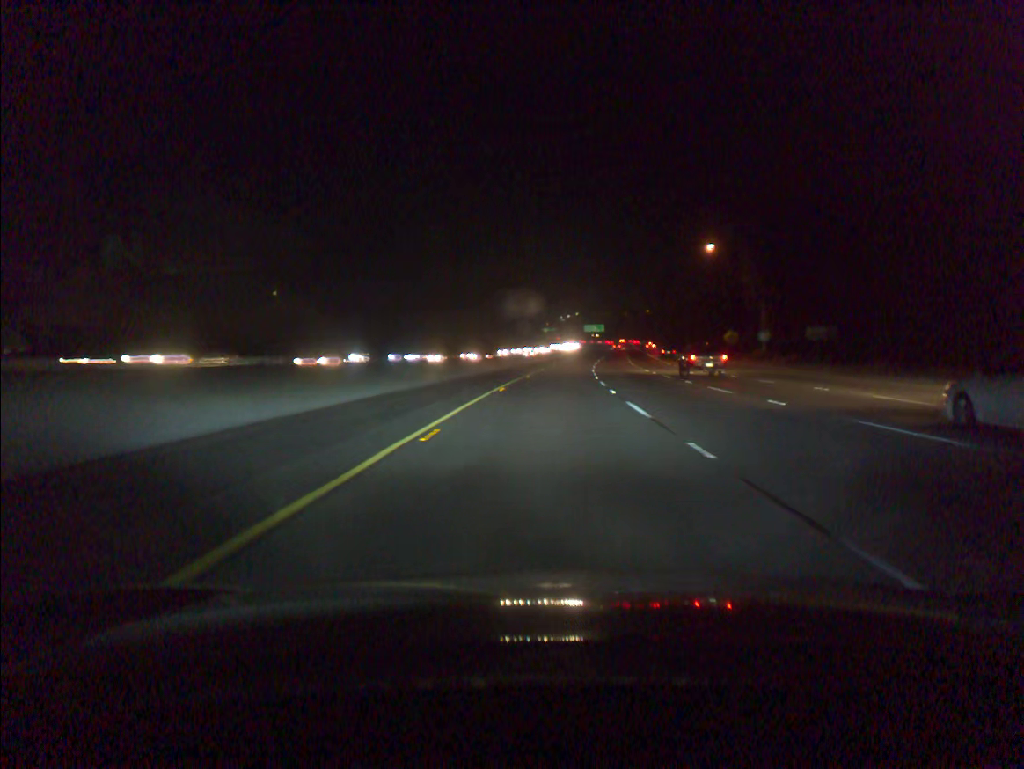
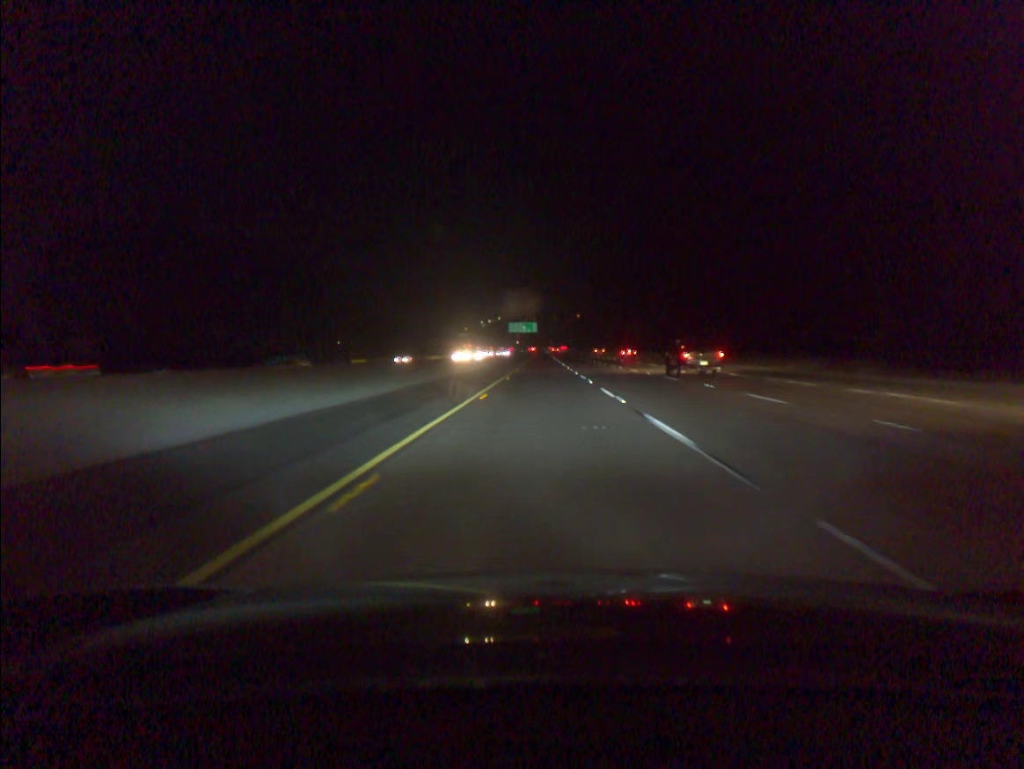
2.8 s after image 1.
(+4.8, +92.0) m; +6°
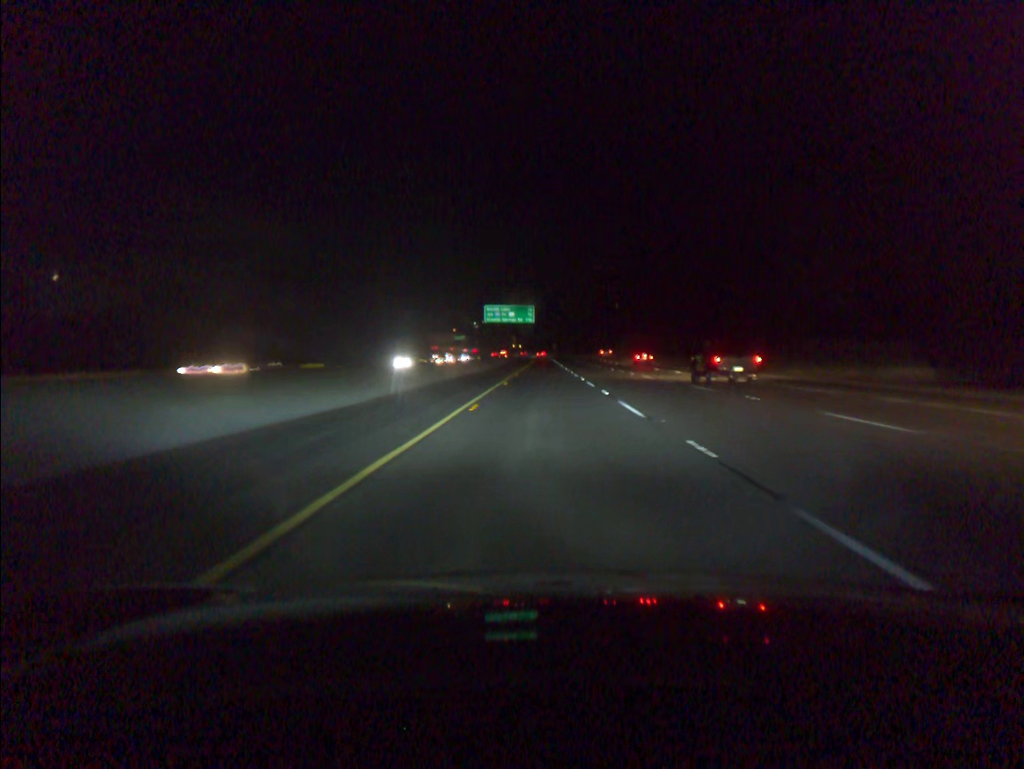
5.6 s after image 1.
(+0.3, +91.5) m; 0°
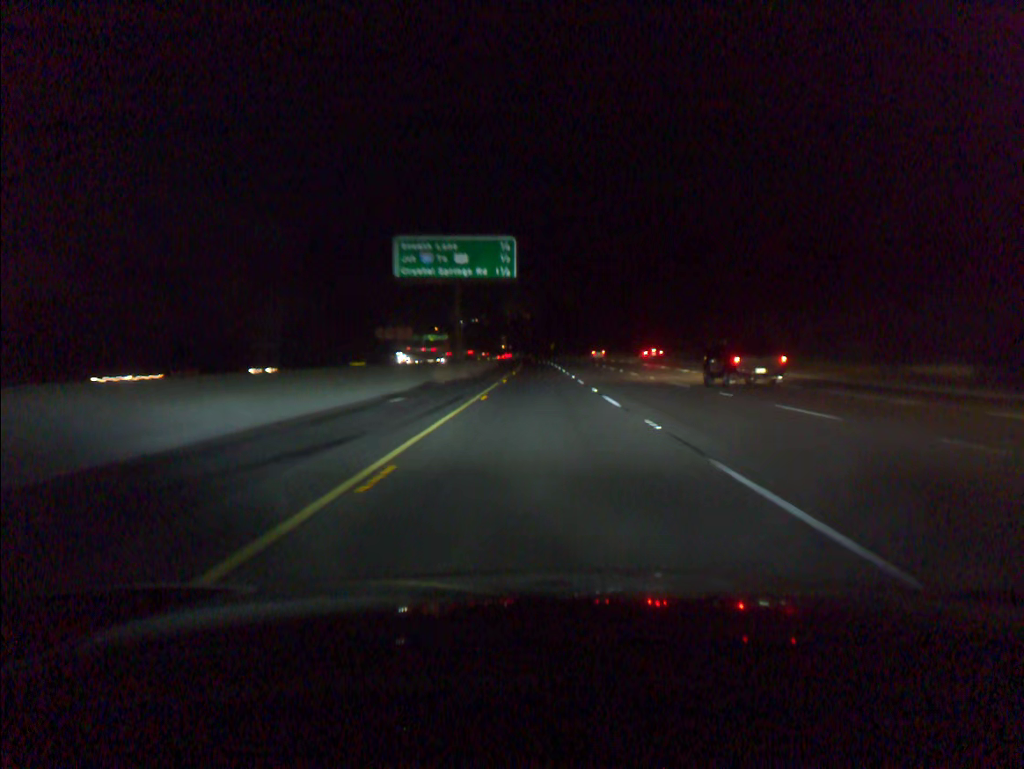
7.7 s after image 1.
(+0.2, +68.3) m; 0°
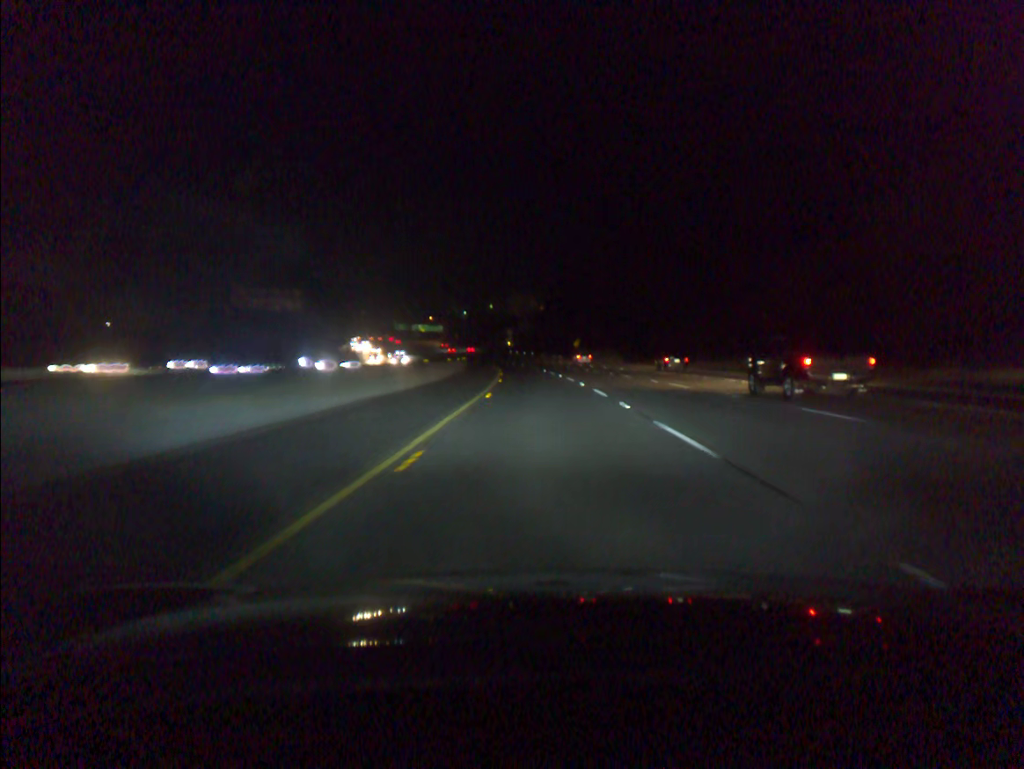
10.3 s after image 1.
(-0.7, +86.5) m; -1°
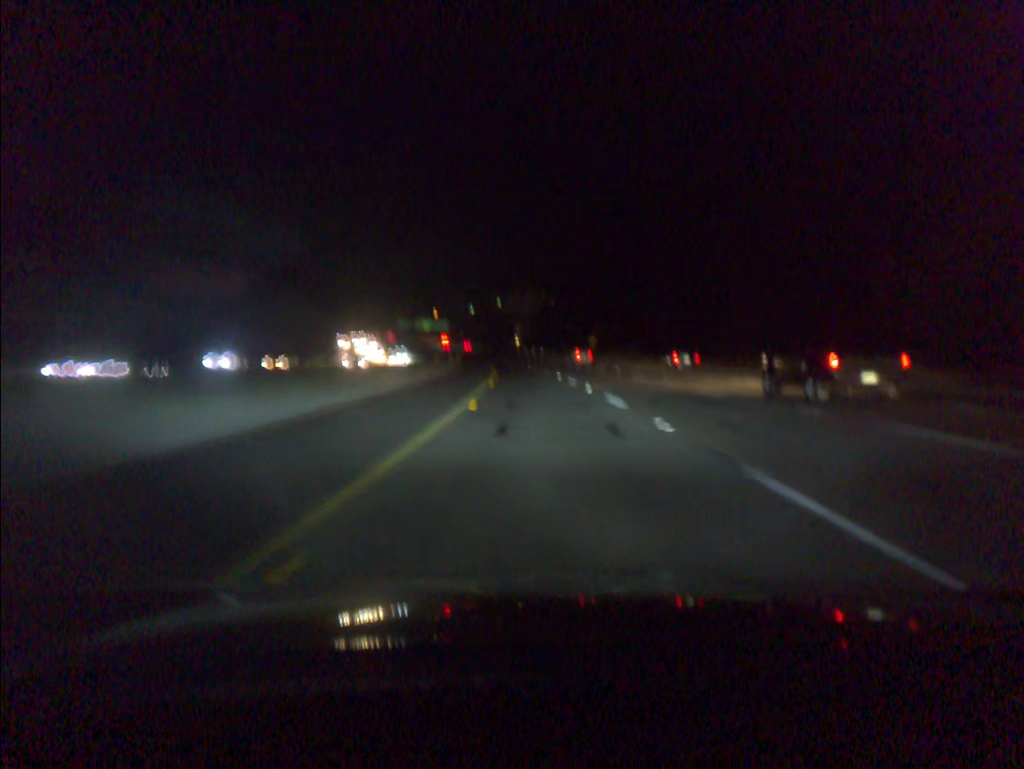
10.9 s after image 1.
(-0.1, +19.6) m; -1°
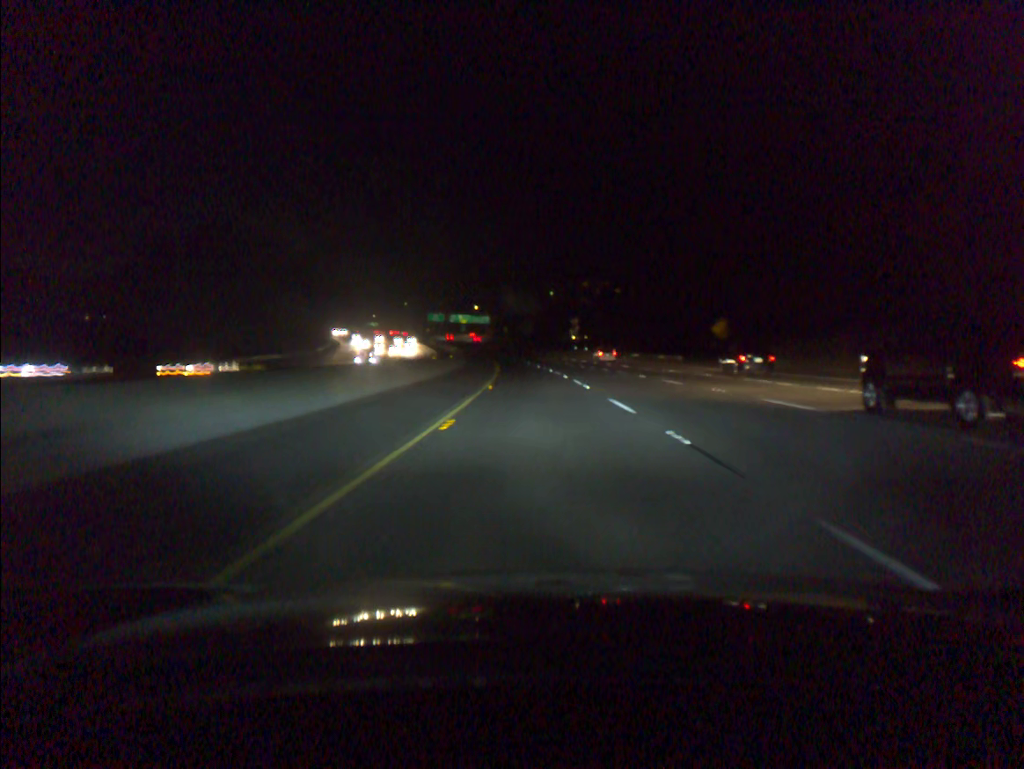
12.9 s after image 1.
(-2.1, +63.7) m; -4°
